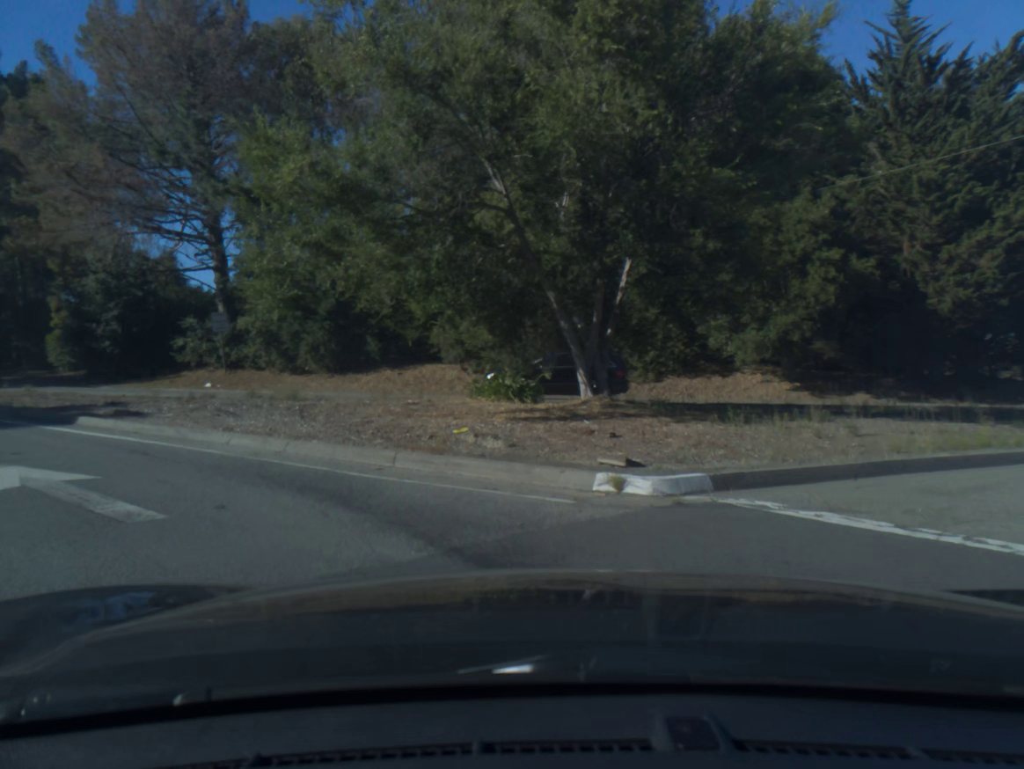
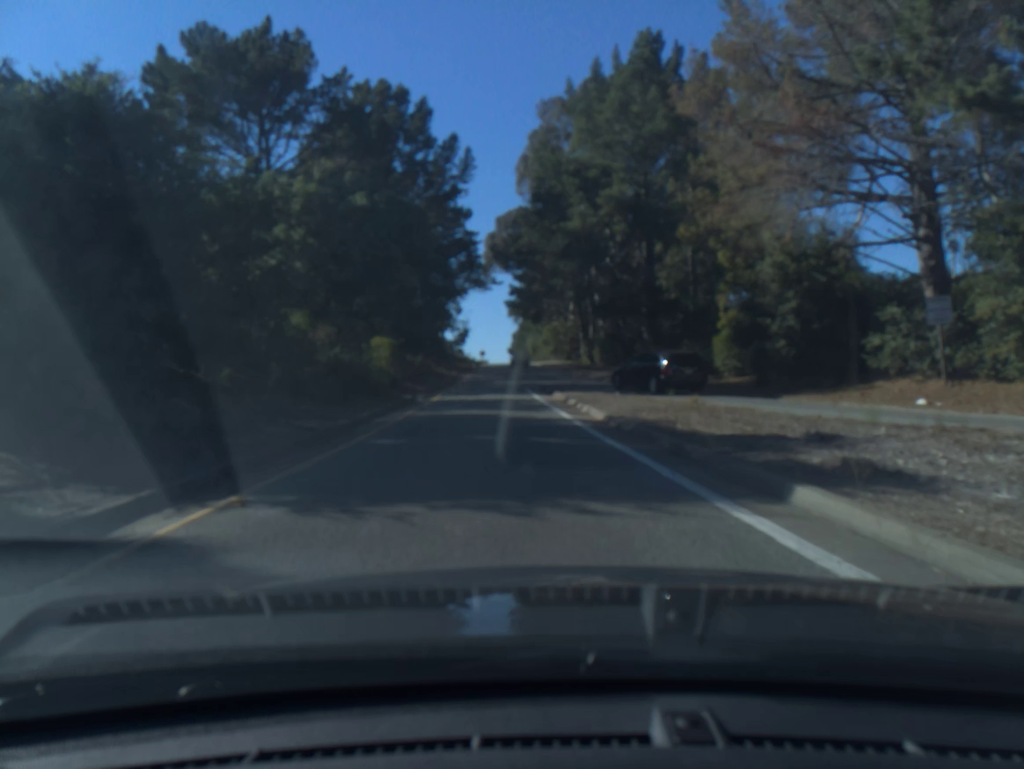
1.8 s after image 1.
(-4.6, +10.4) m; -38°
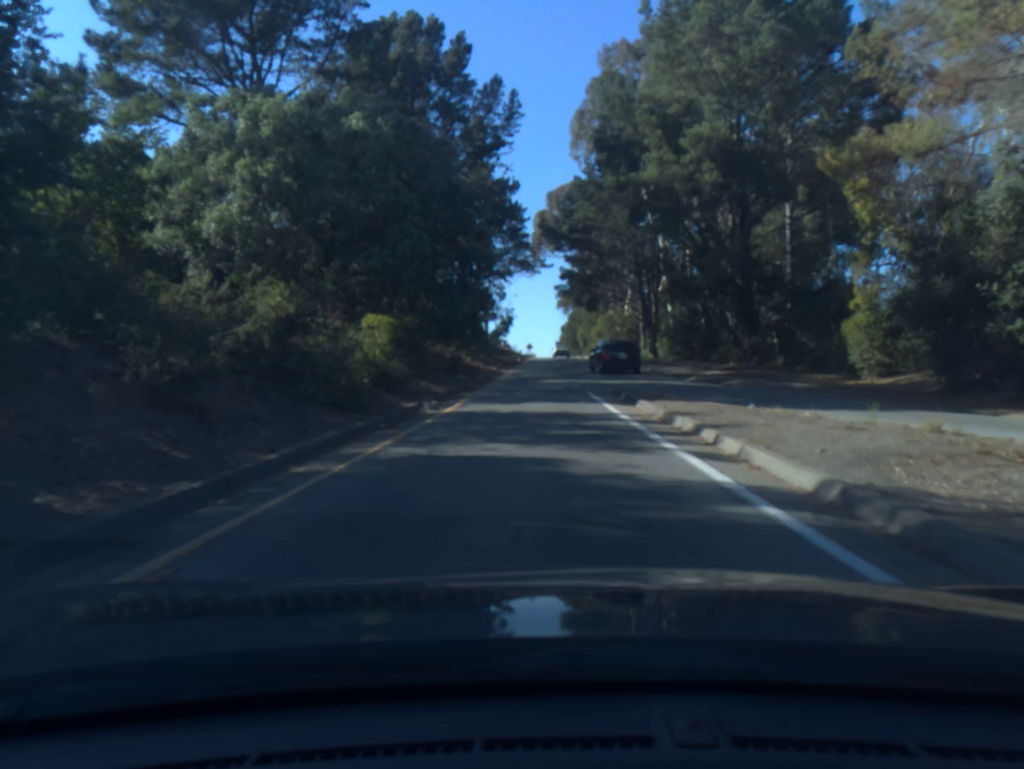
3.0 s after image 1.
(-0.2, +10.2) m; -1°
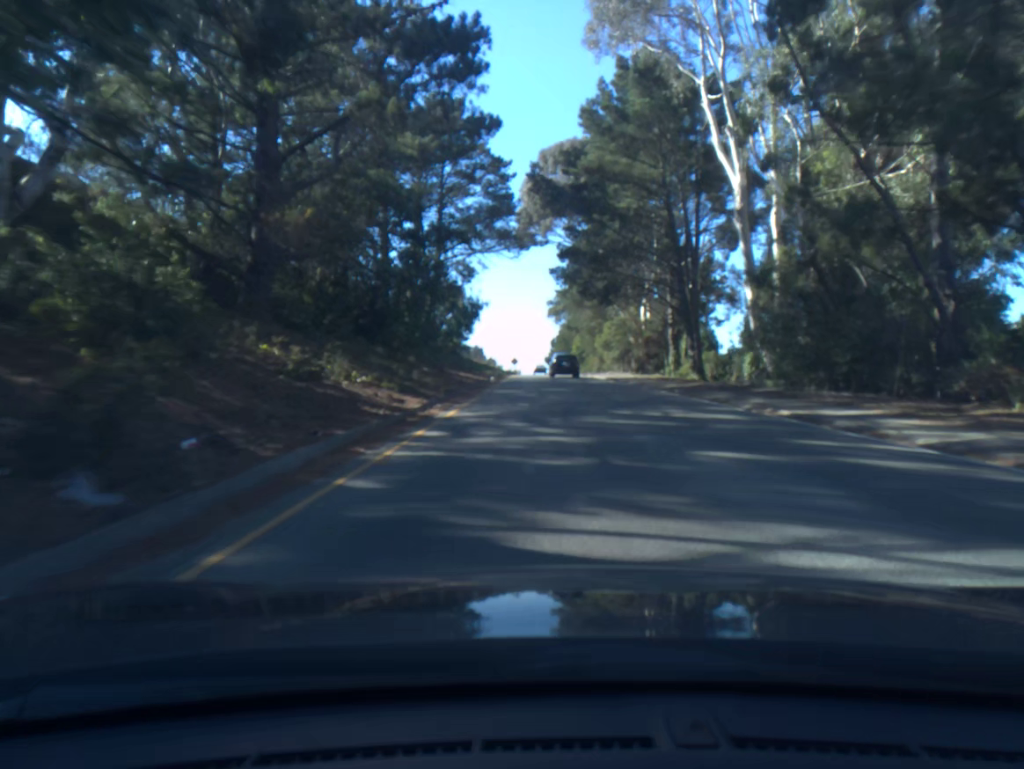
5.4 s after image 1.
(+0.1, +25.8) m; +1°
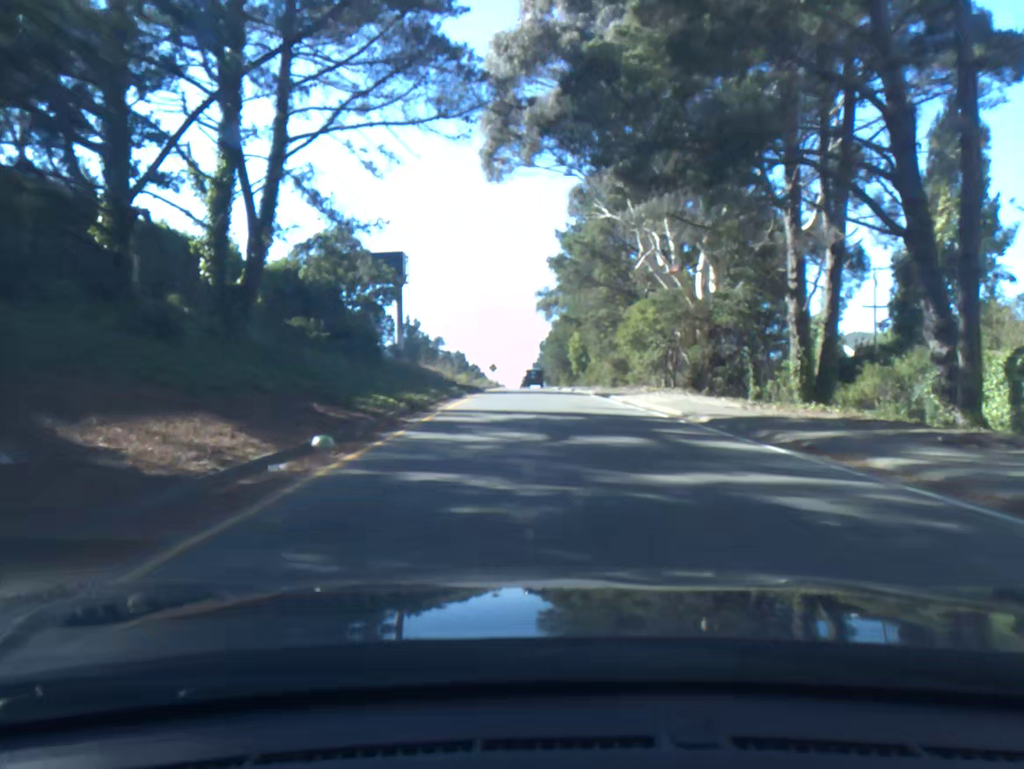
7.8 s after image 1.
(+0.4, +32.4) m; +1°
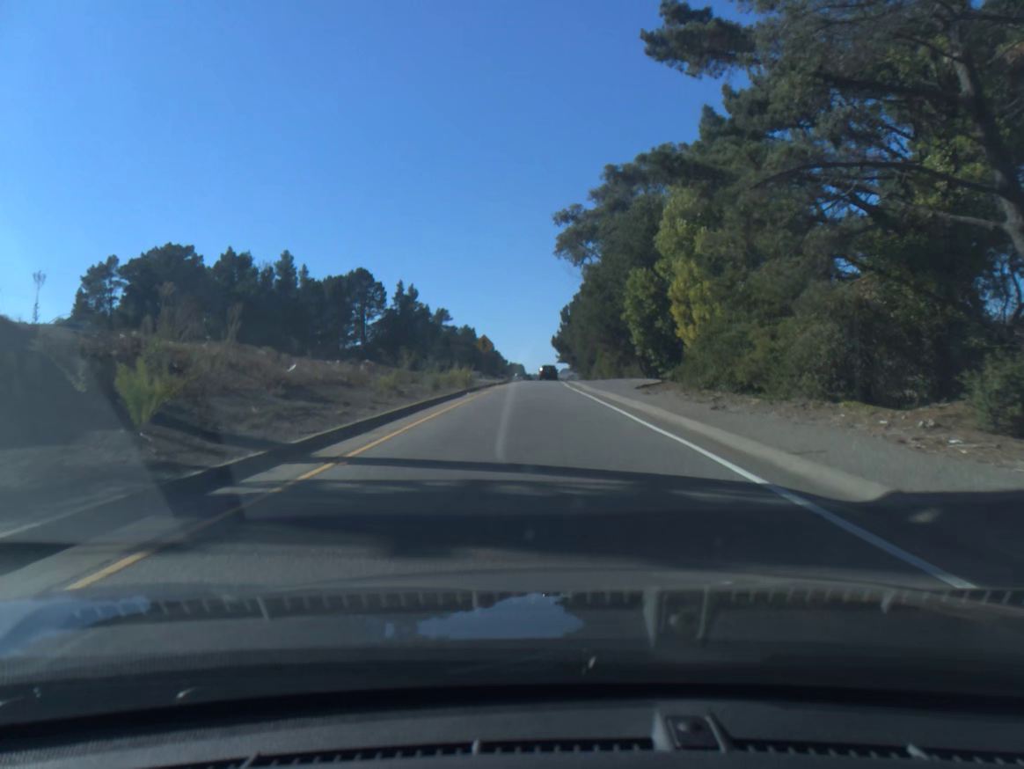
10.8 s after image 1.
(-0.7, +48.1) m; -2°
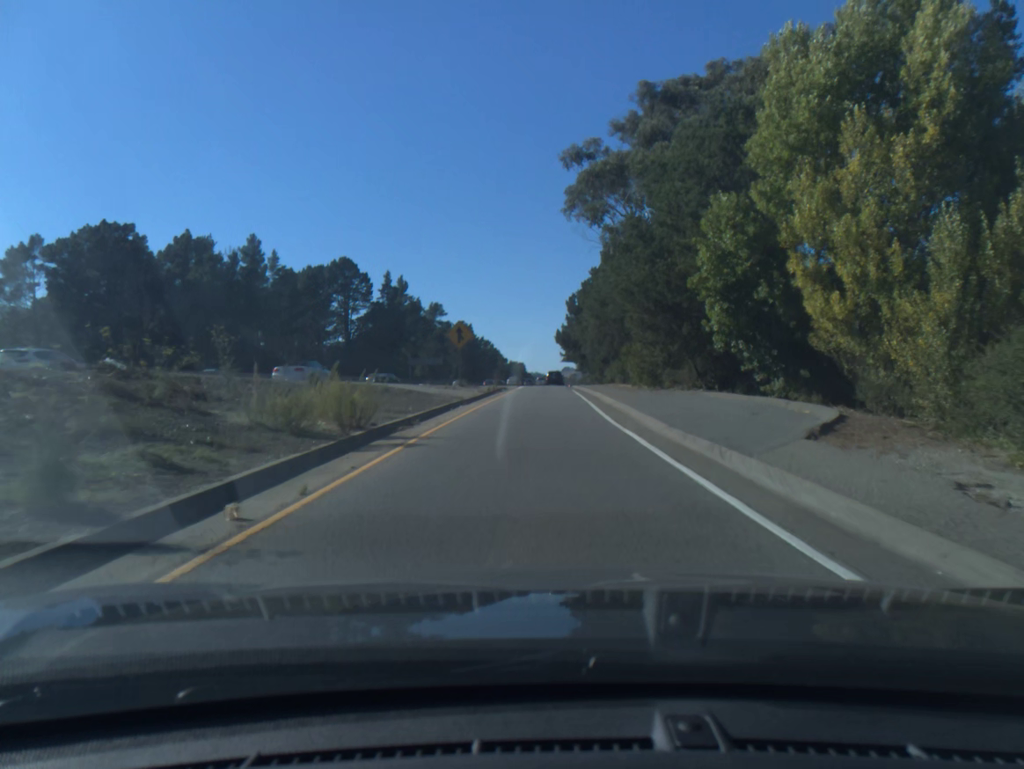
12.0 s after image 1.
(-0.1, +21.3) m; 0°
